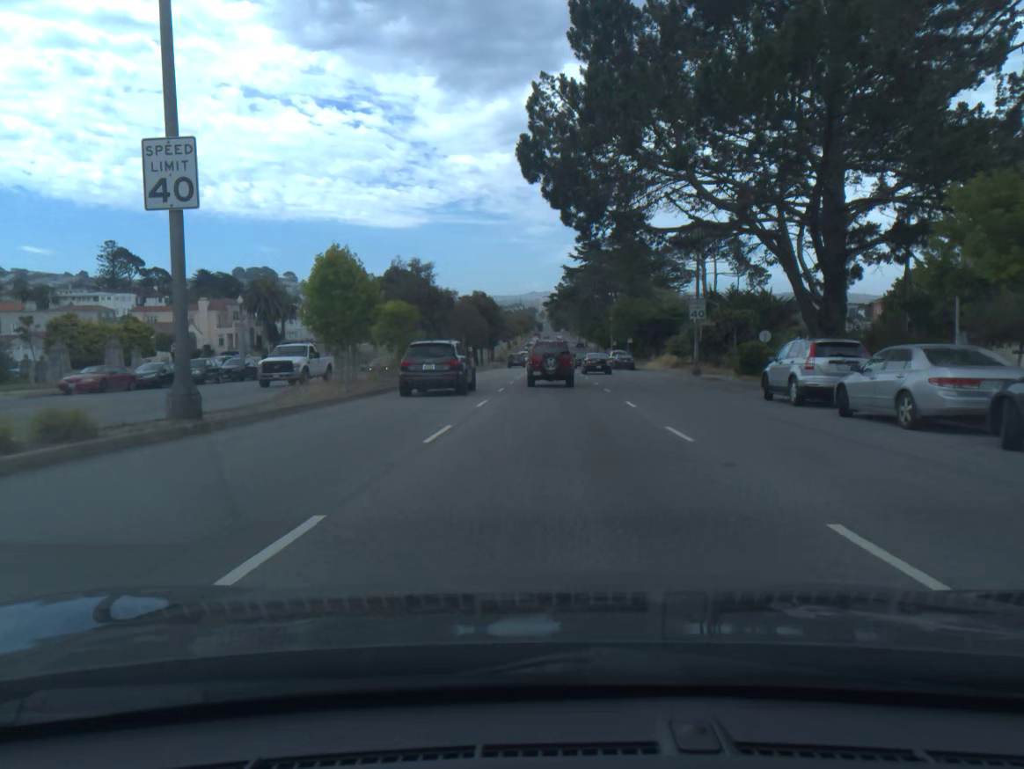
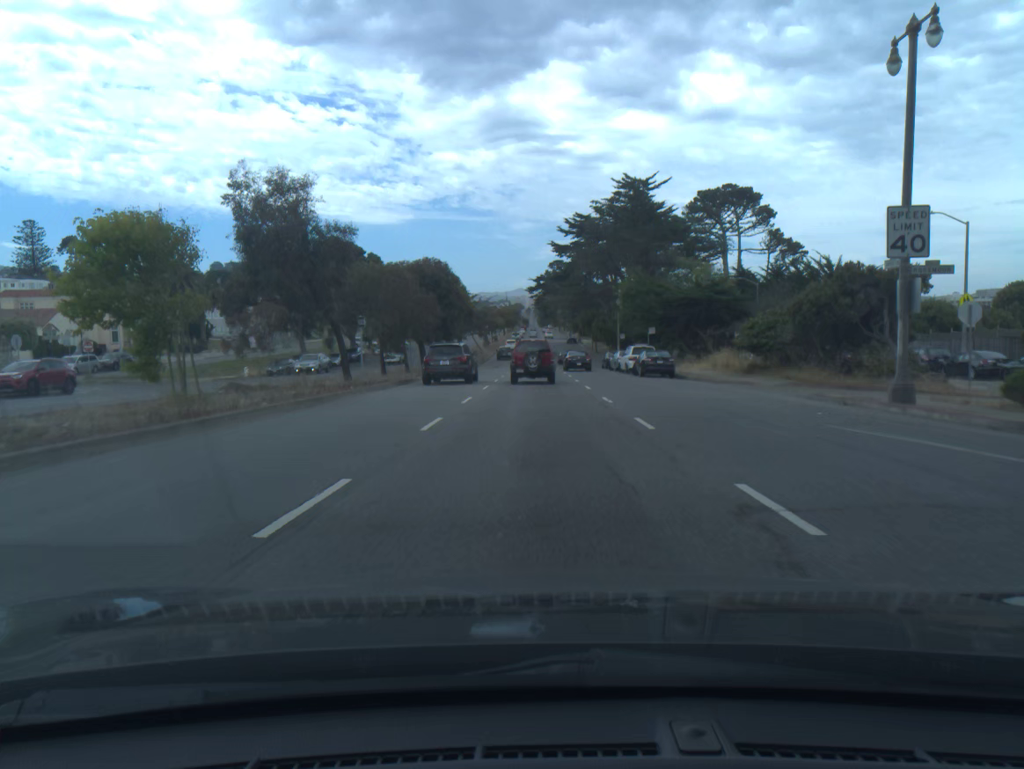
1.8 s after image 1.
(+0.4, +27.7) m; +1°
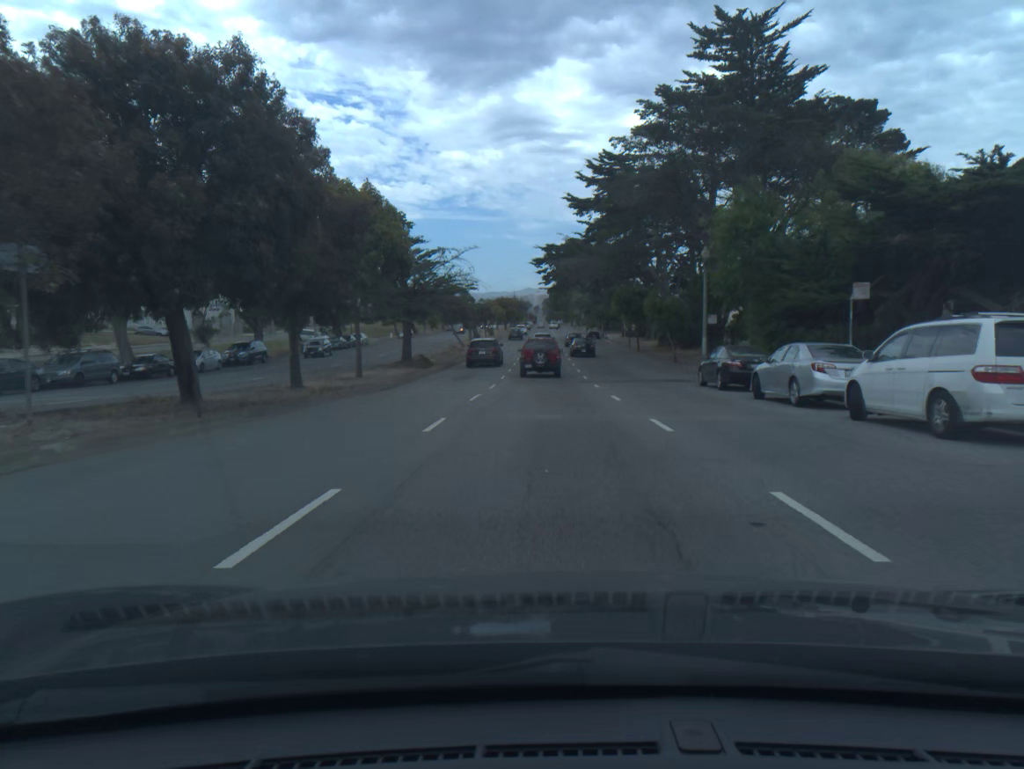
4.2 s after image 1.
(-0.3, +37.8) m; -1°
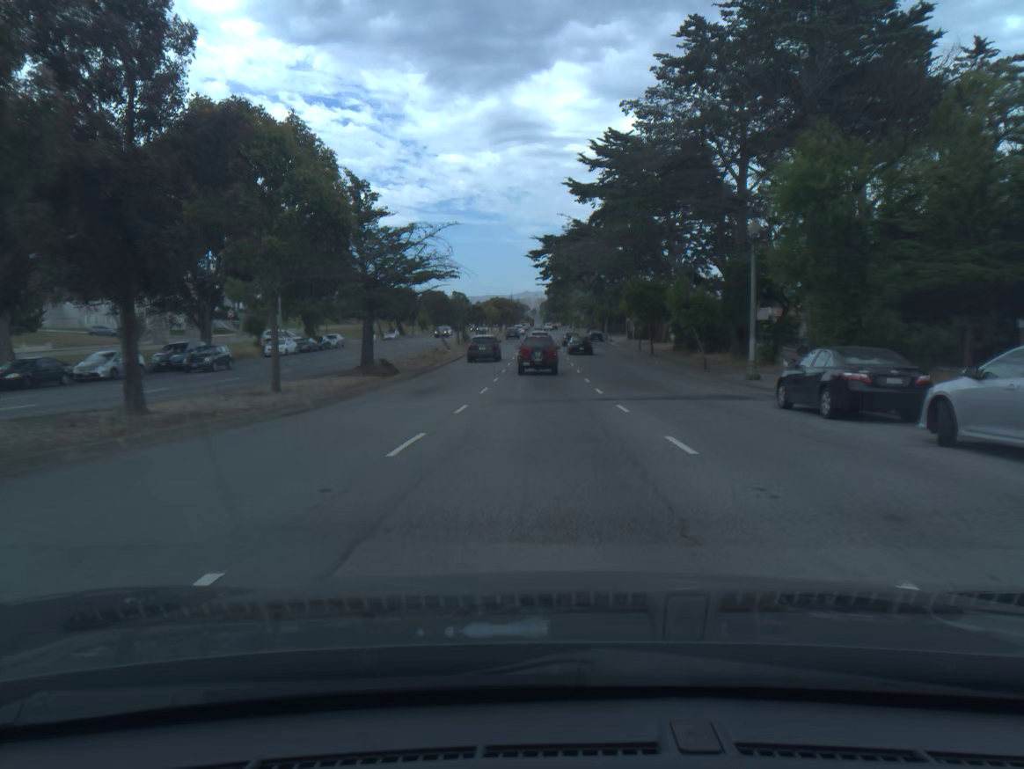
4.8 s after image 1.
(0.0, +9.7) m; 0°
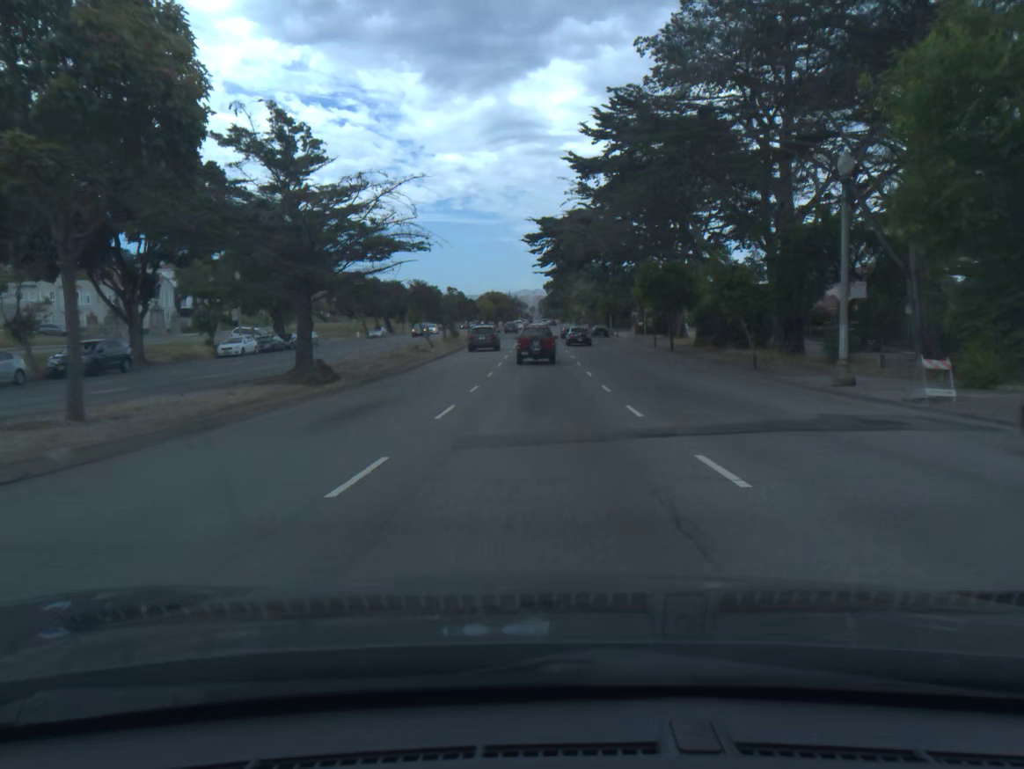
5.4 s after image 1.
(0.0, +9.8) m; 0°
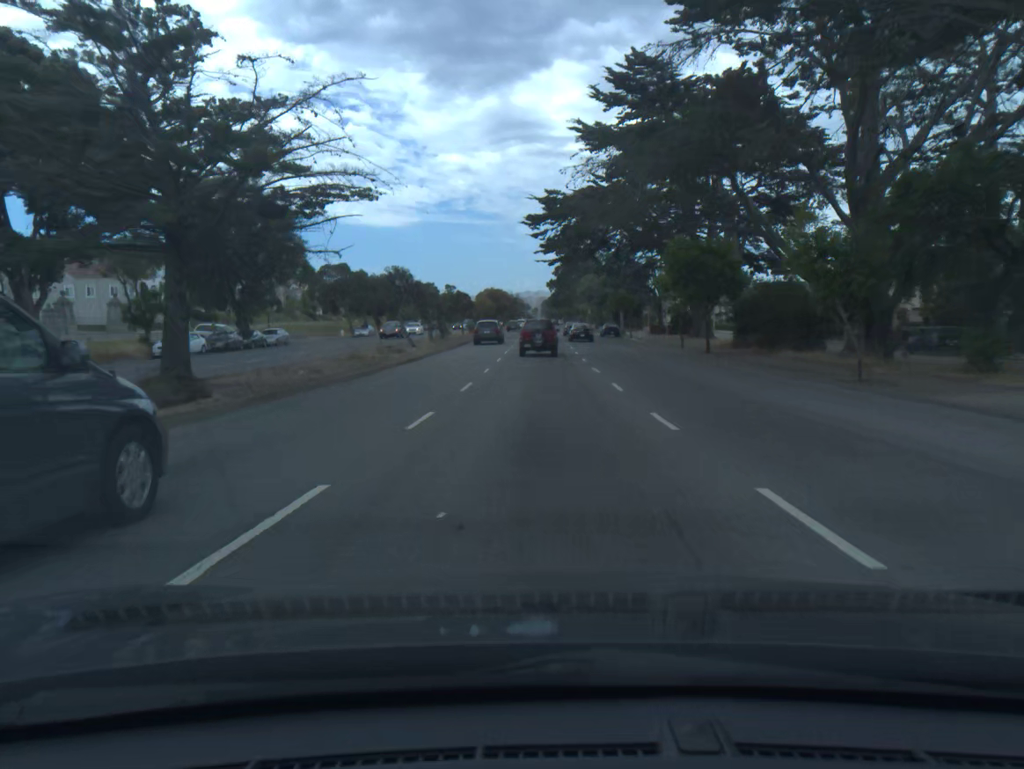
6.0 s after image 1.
(0.0, +9.8) m; 0°
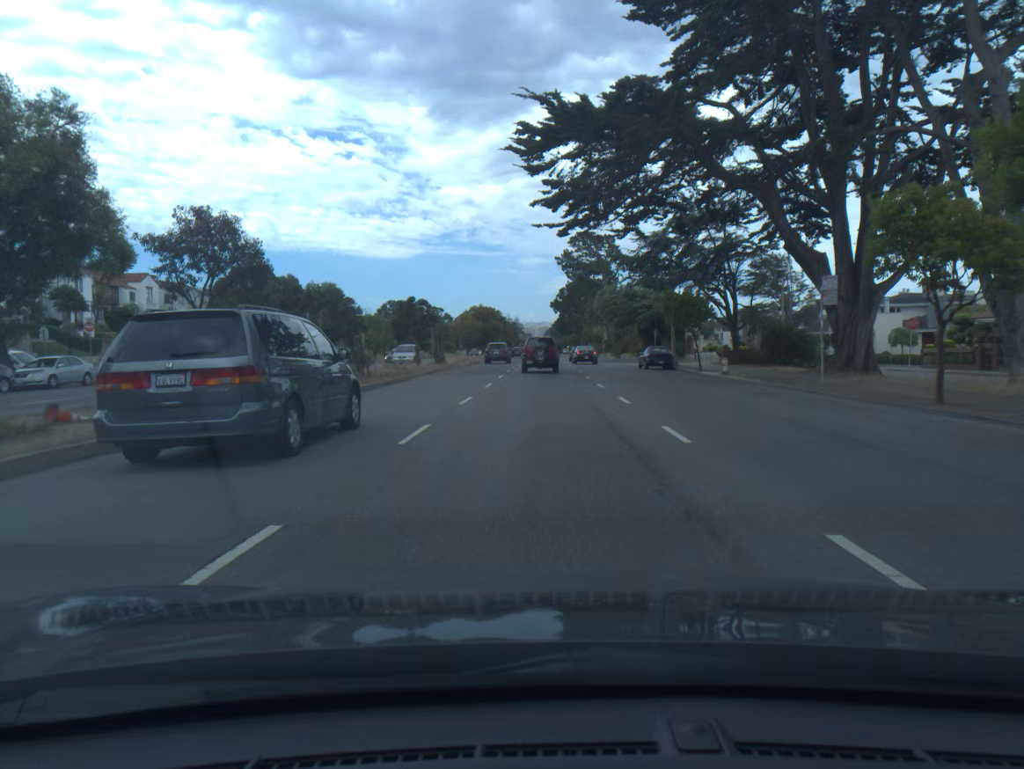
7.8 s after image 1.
(-0.1, +29.8) m; 0°
